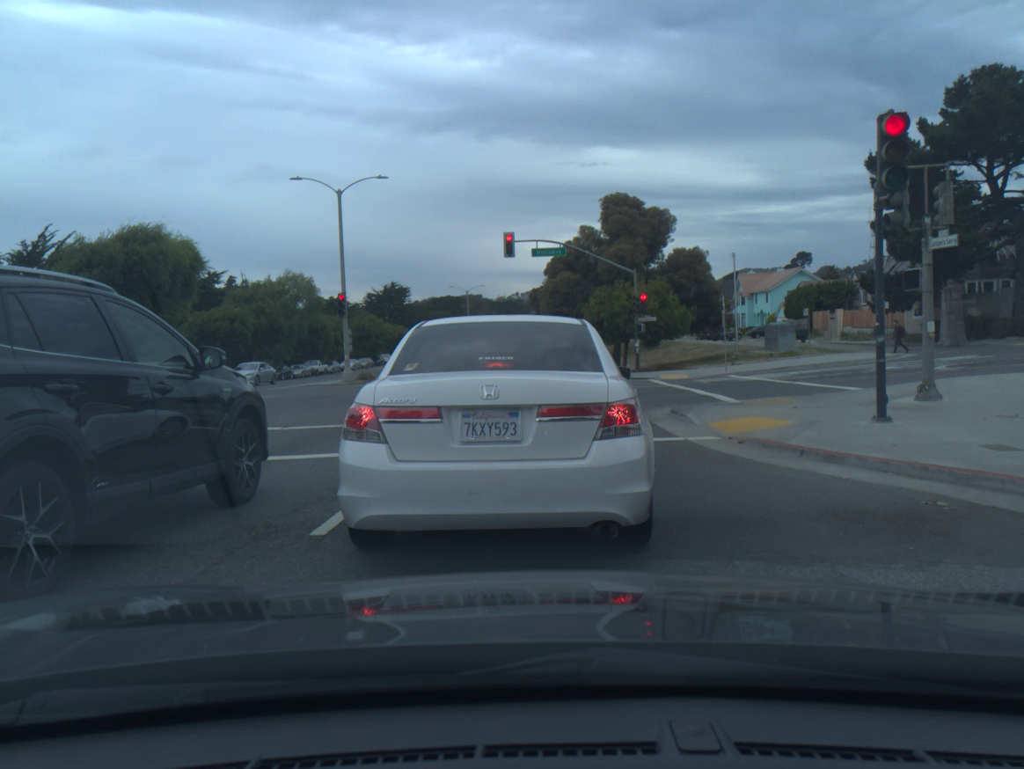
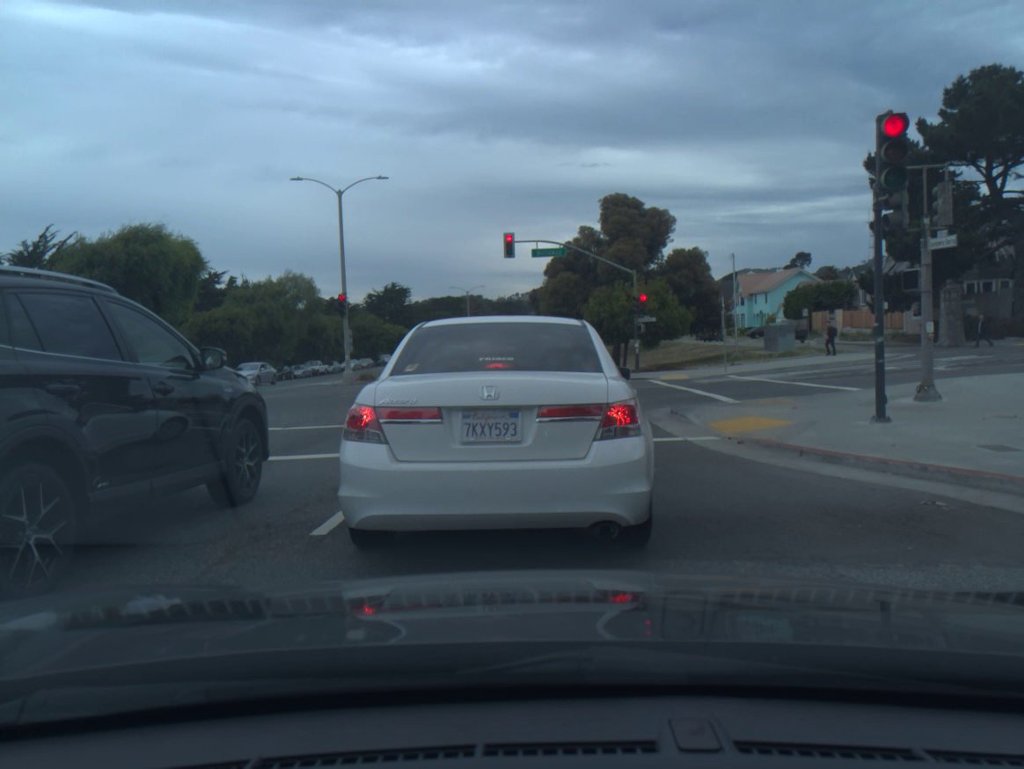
(0.0, 0.0) m; 0°
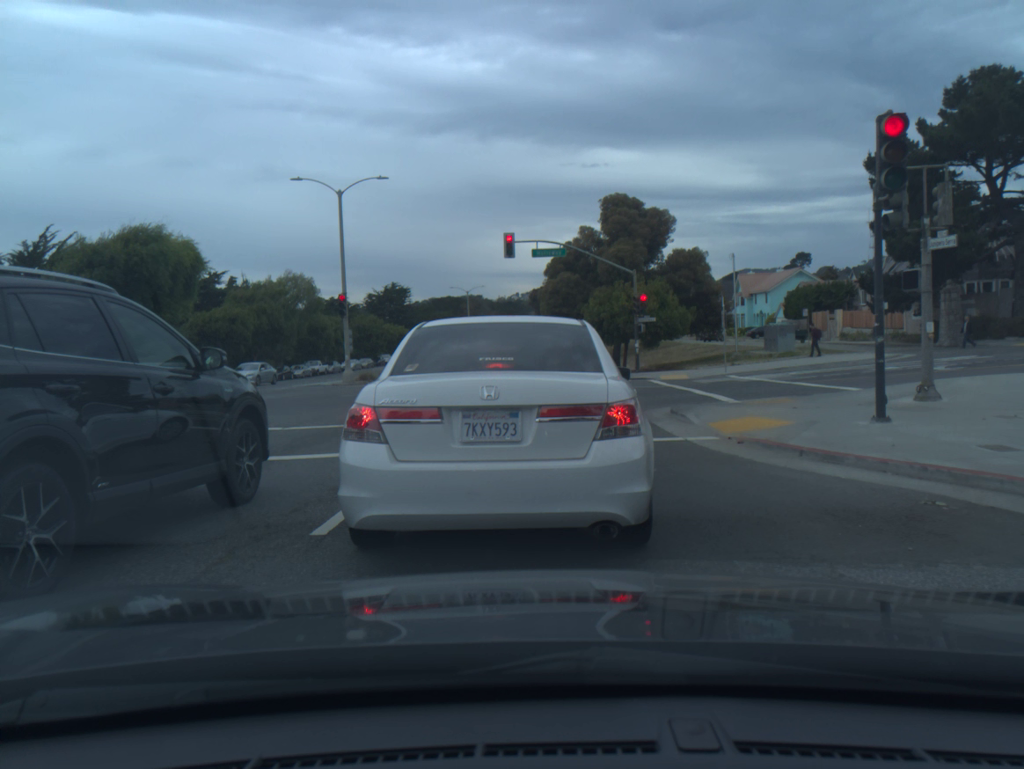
(0.0, 0.0) m; 0°
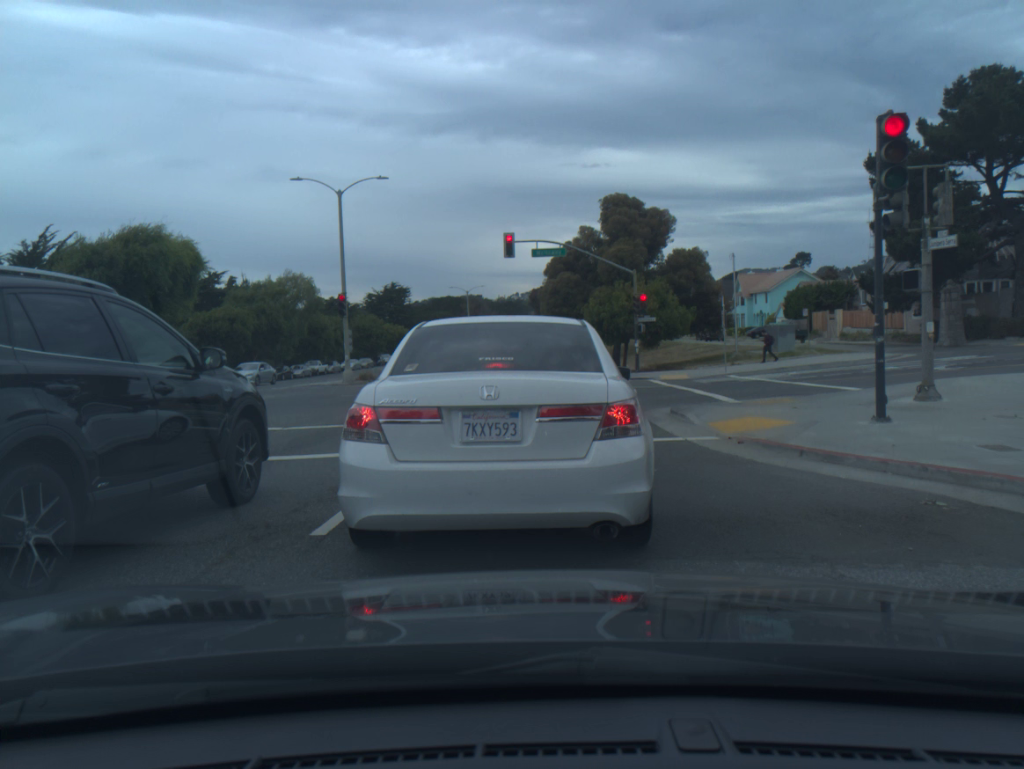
(0.0, 0.0) m; 0°
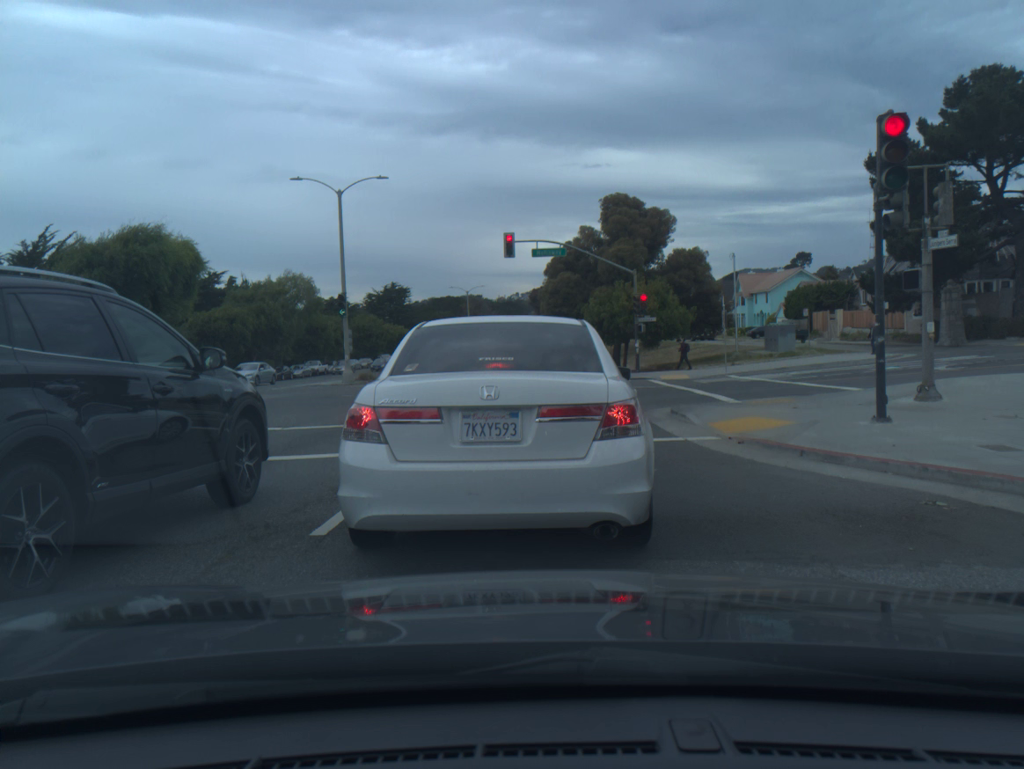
(0.0, 0.0) m; 0°
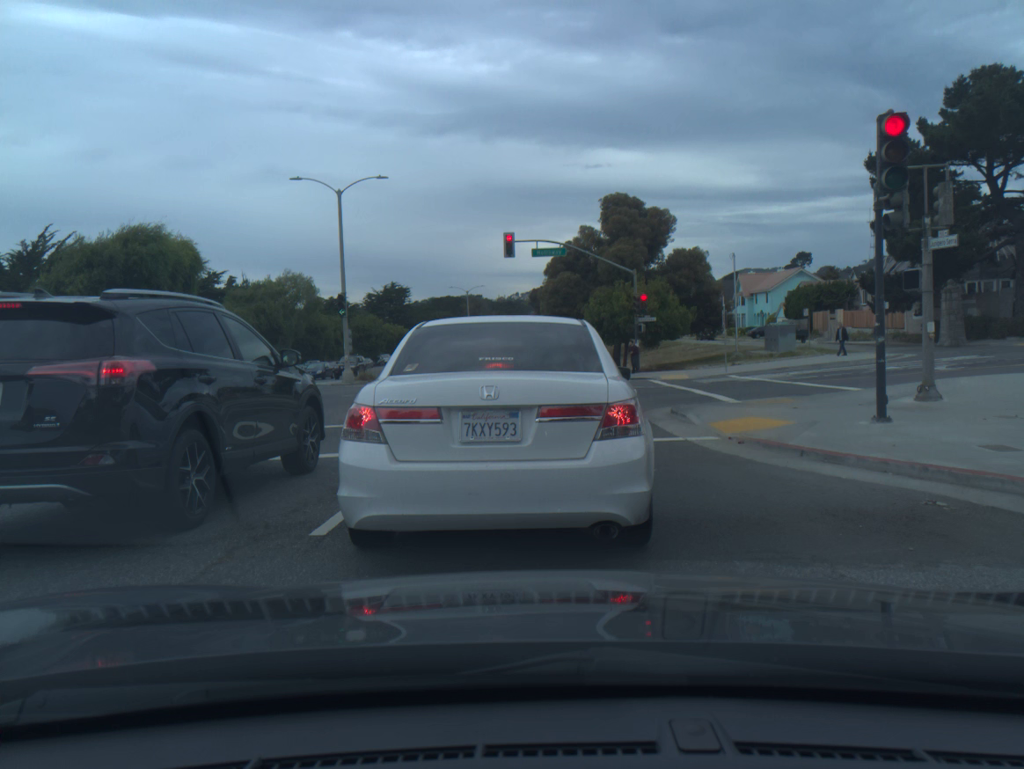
(0.0, 0.0) m; 0°
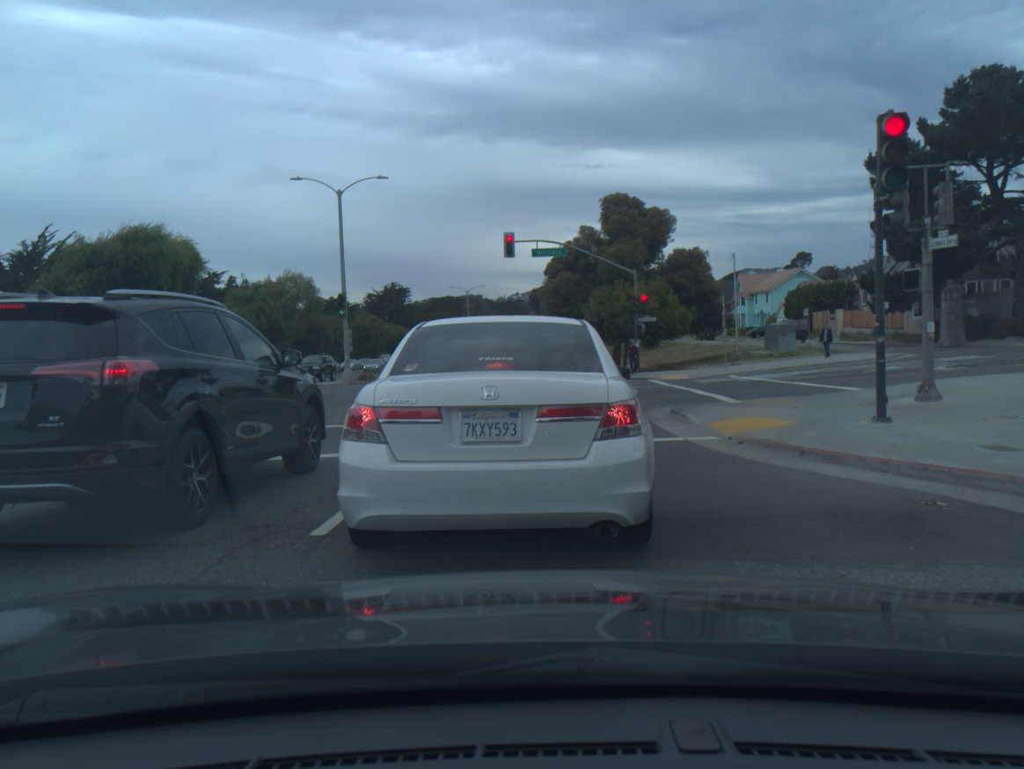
(0.0, 0.0) m; 0°
